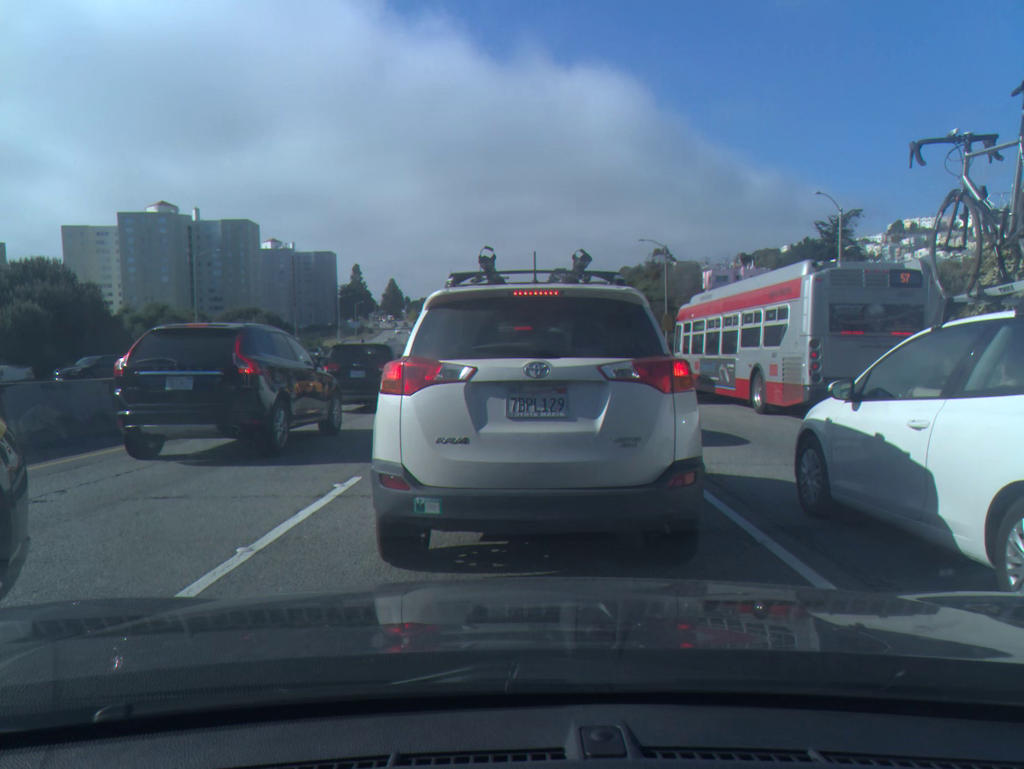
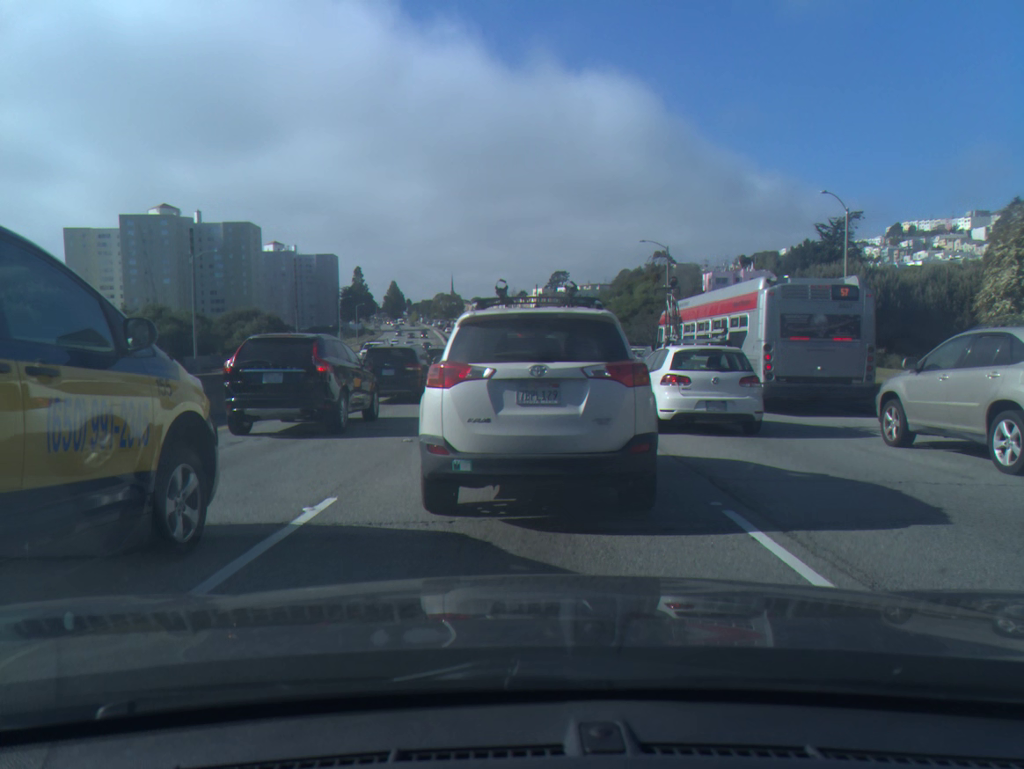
(0.0, +1.1) m; 0°
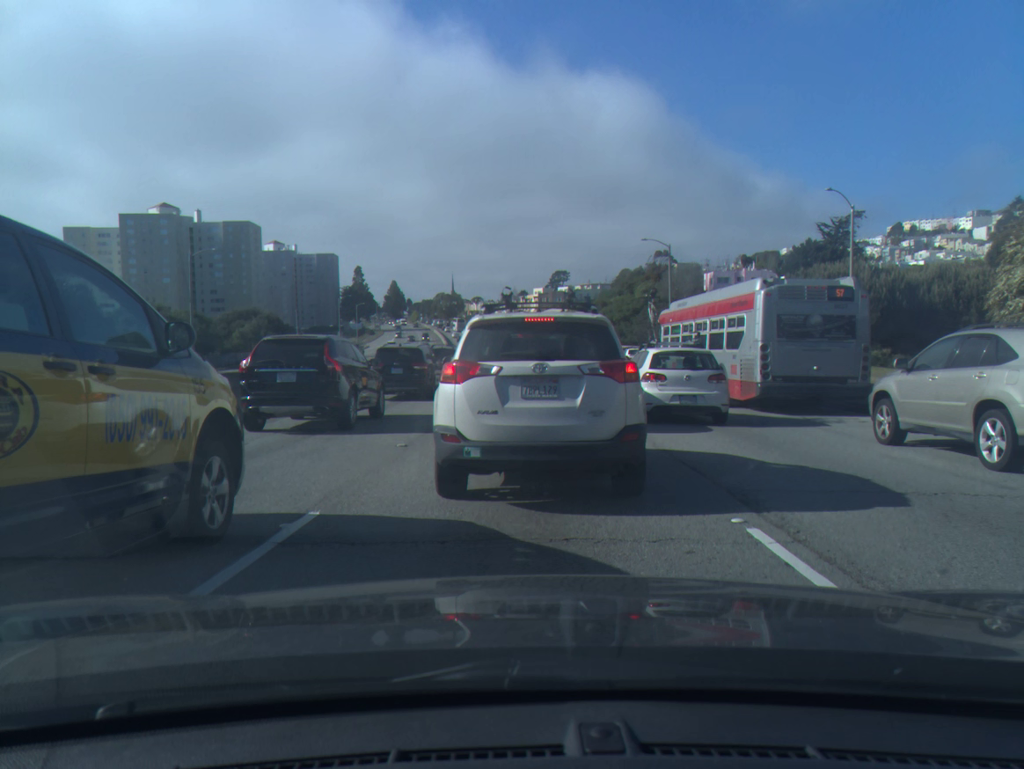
(0.0, +0.6) m; 0°
